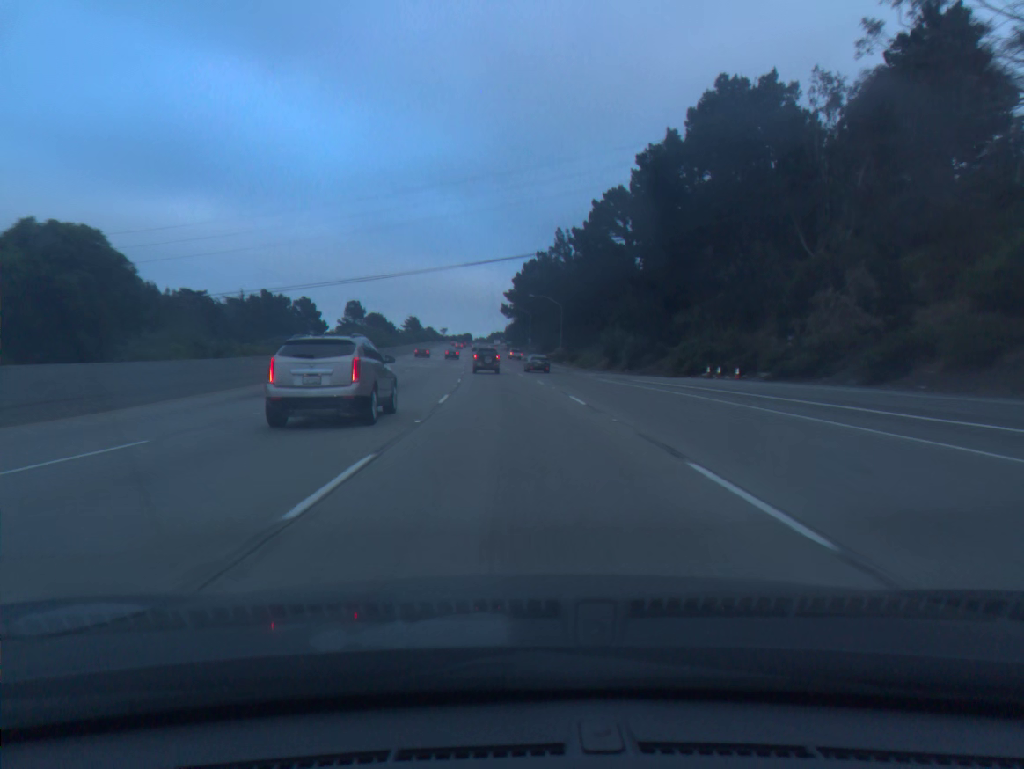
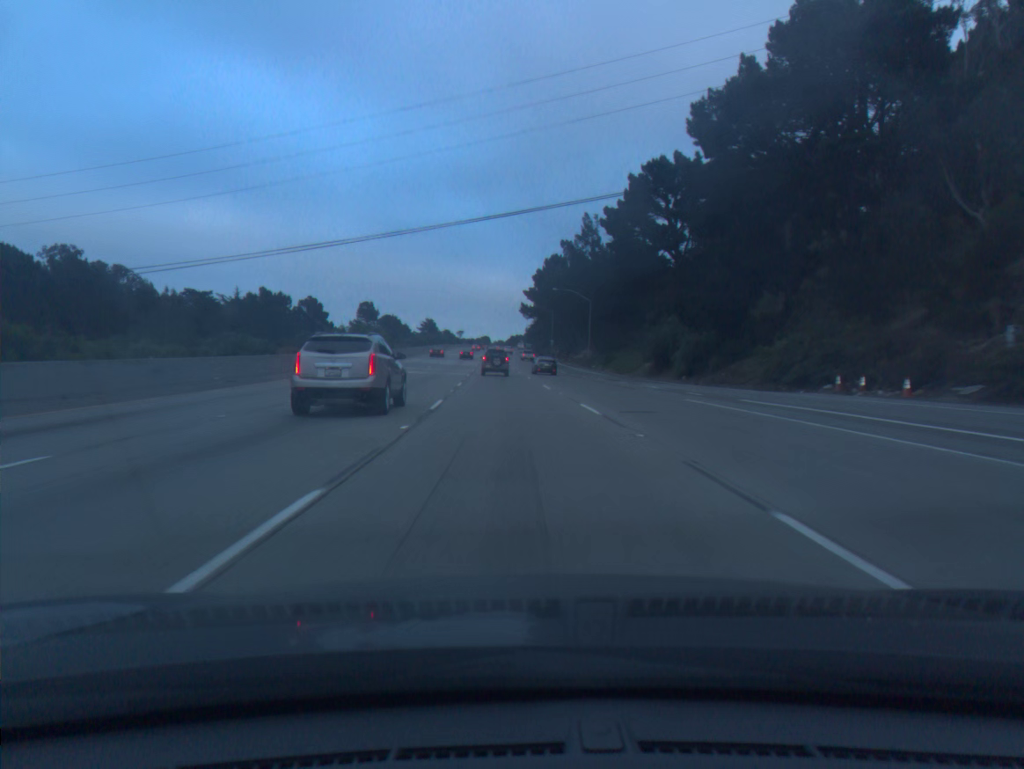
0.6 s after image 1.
(-0.2, +17.3) m; -1°
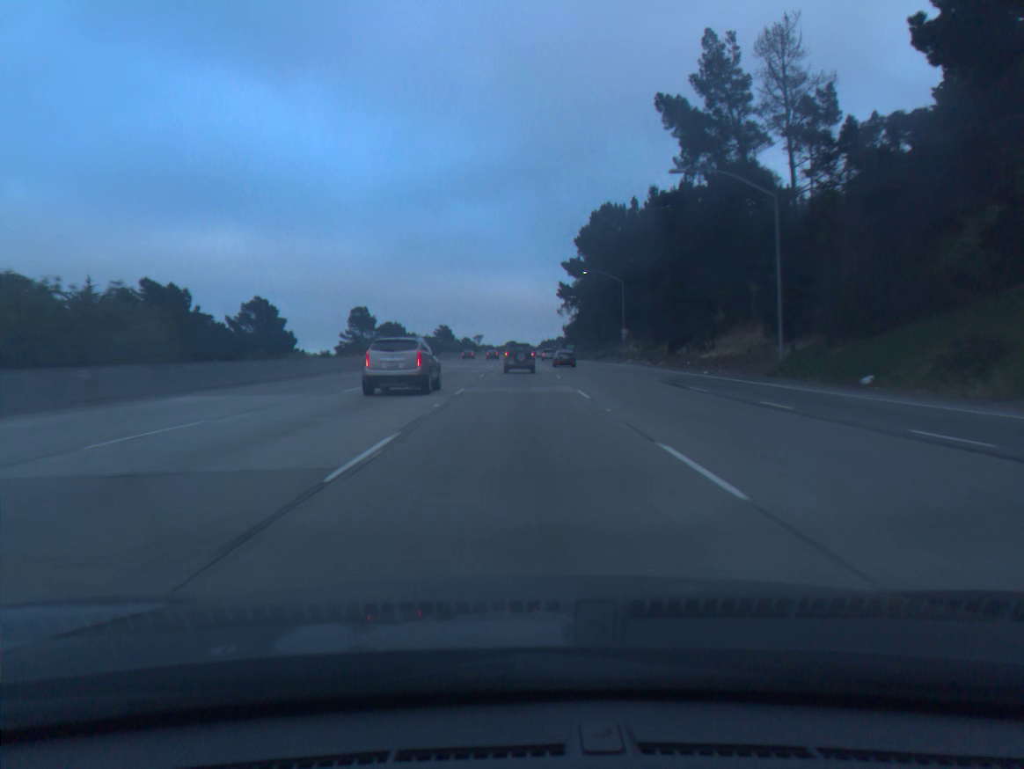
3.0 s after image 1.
(-2.0, +68.7) m; -2°
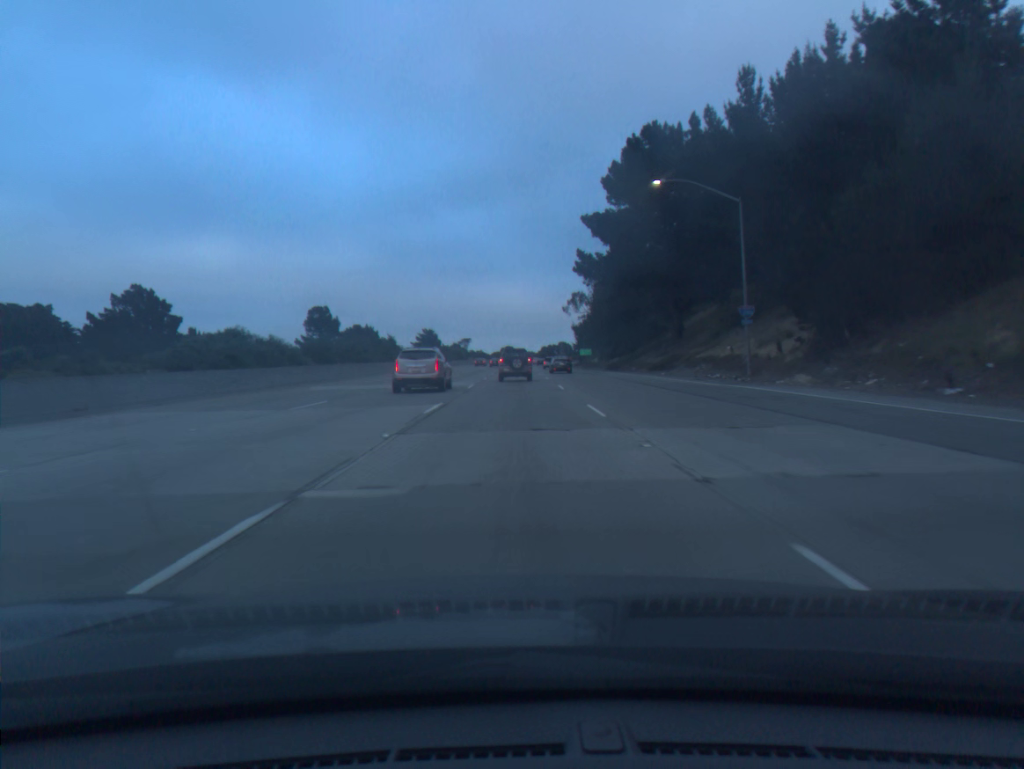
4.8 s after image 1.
(+0.2, +49.4) m; 0°
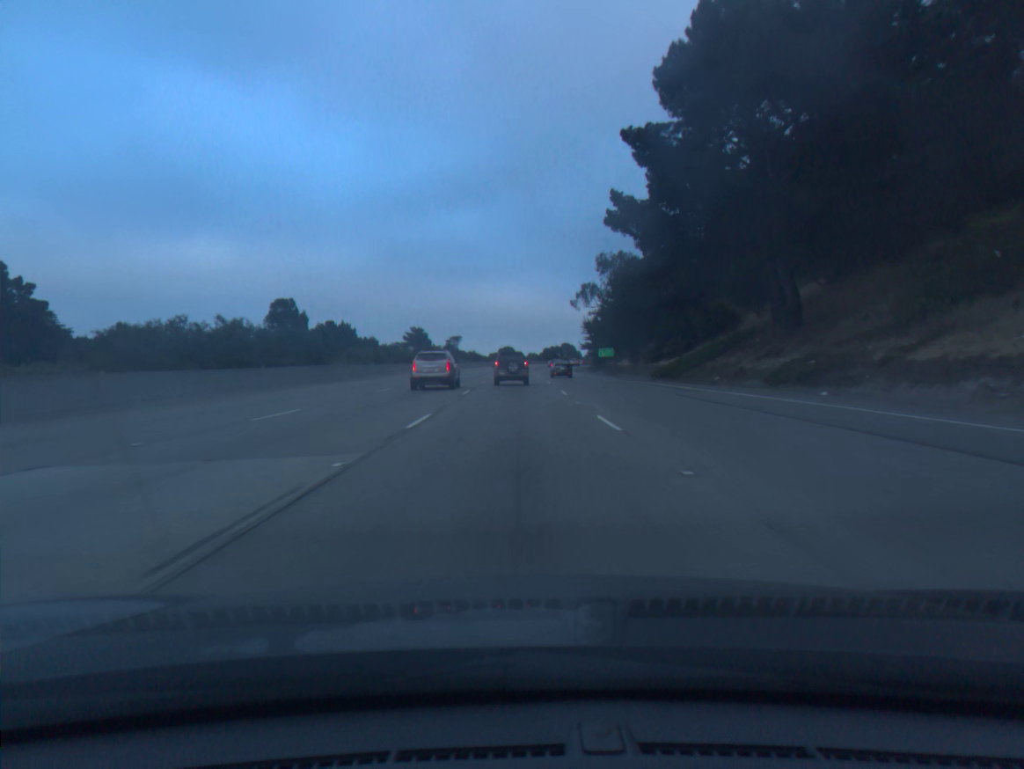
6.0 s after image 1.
(0.0, +31.9) m; 0°
